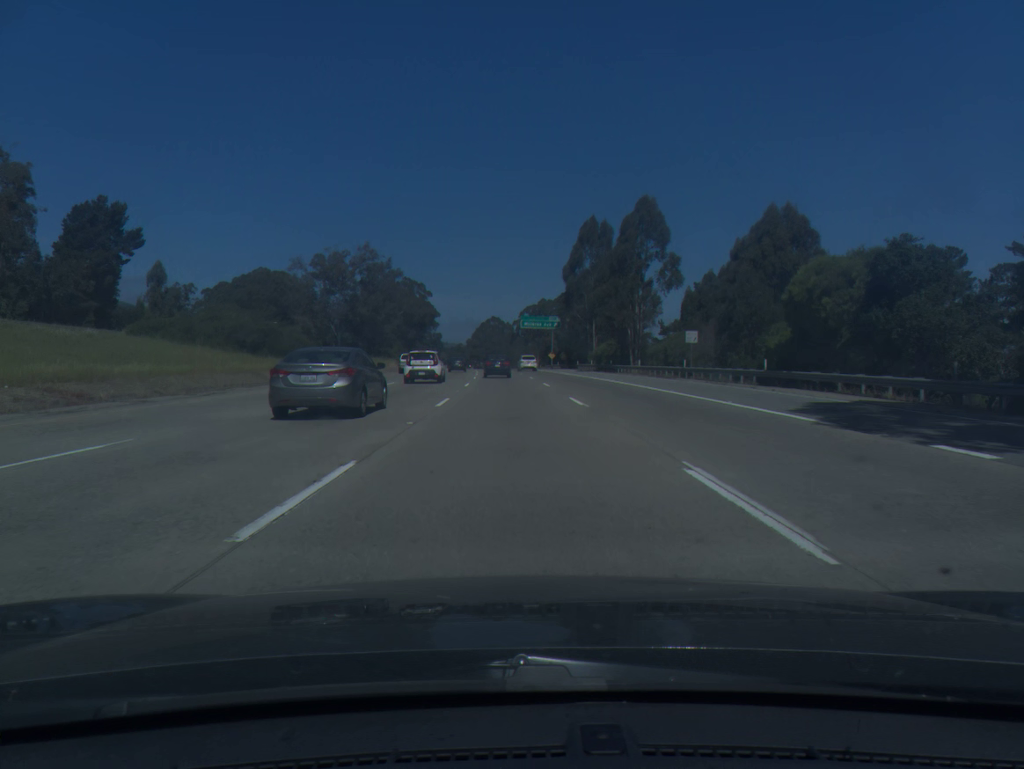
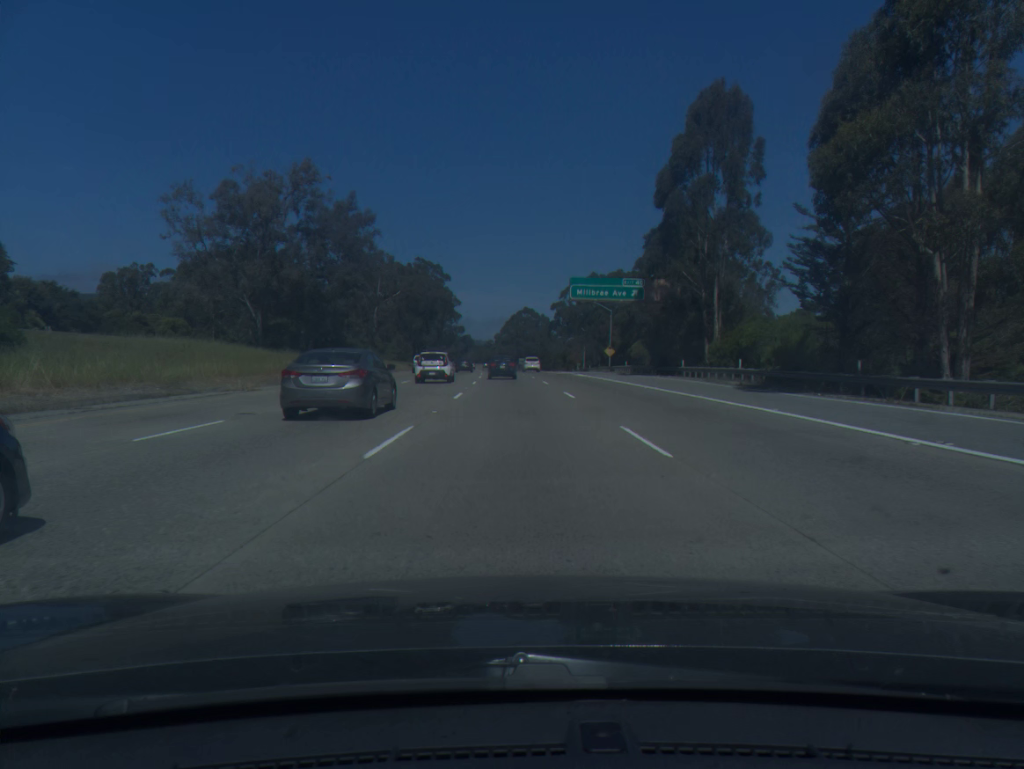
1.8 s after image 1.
(-1.1, +54.1) m; -2°
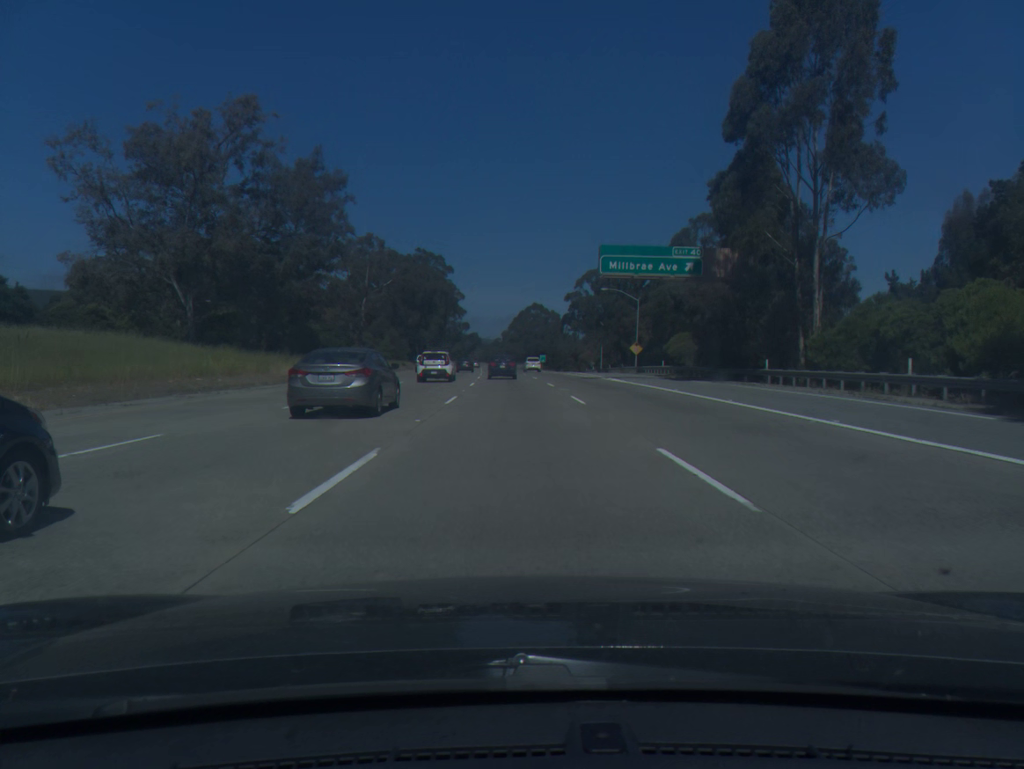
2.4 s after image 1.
(-0.1, +17.9) m; -1°
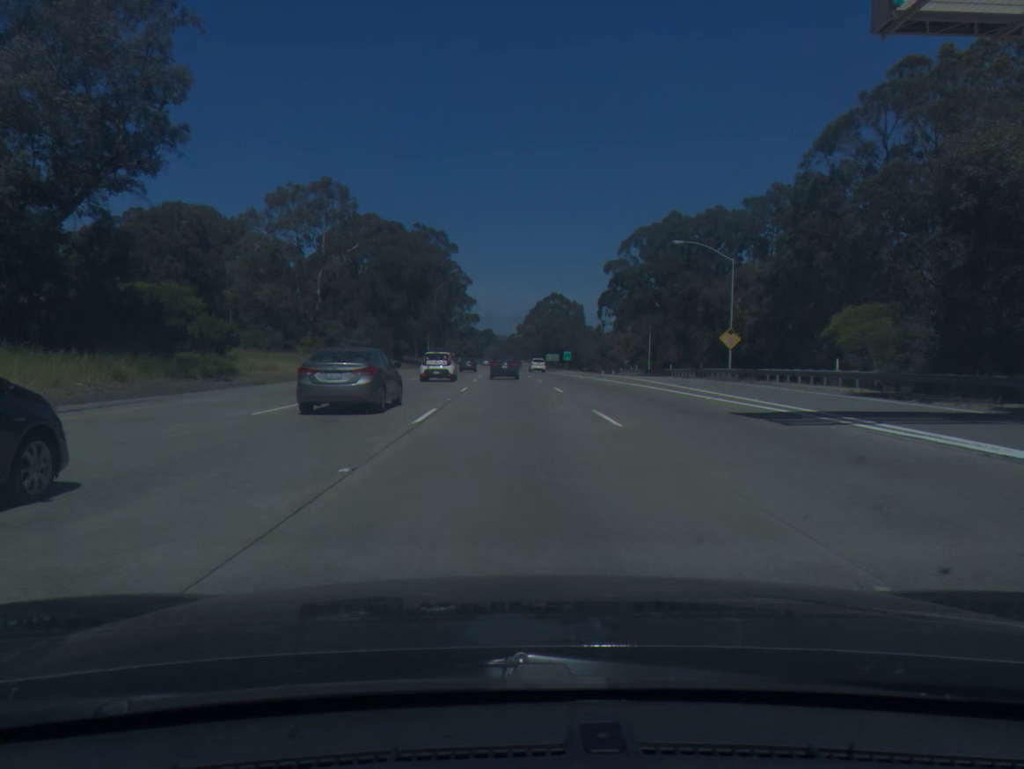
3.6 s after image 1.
(-0.4, +35.7) m; -1°
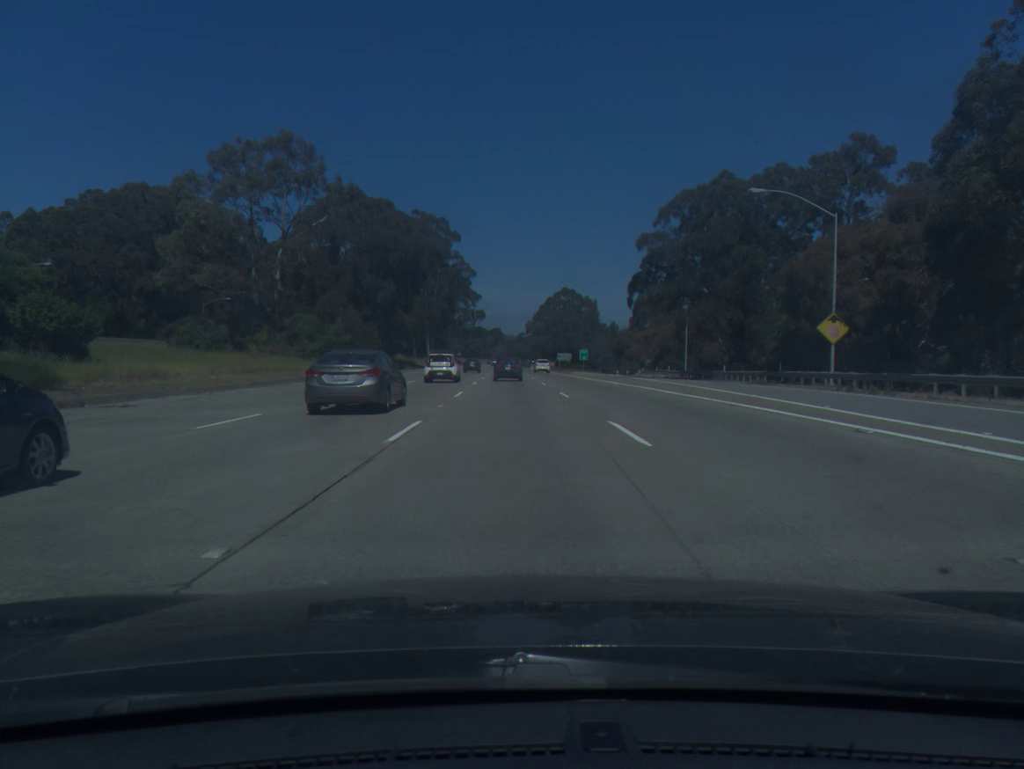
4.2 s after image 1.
(-0.1, +17.8) m; -1°
